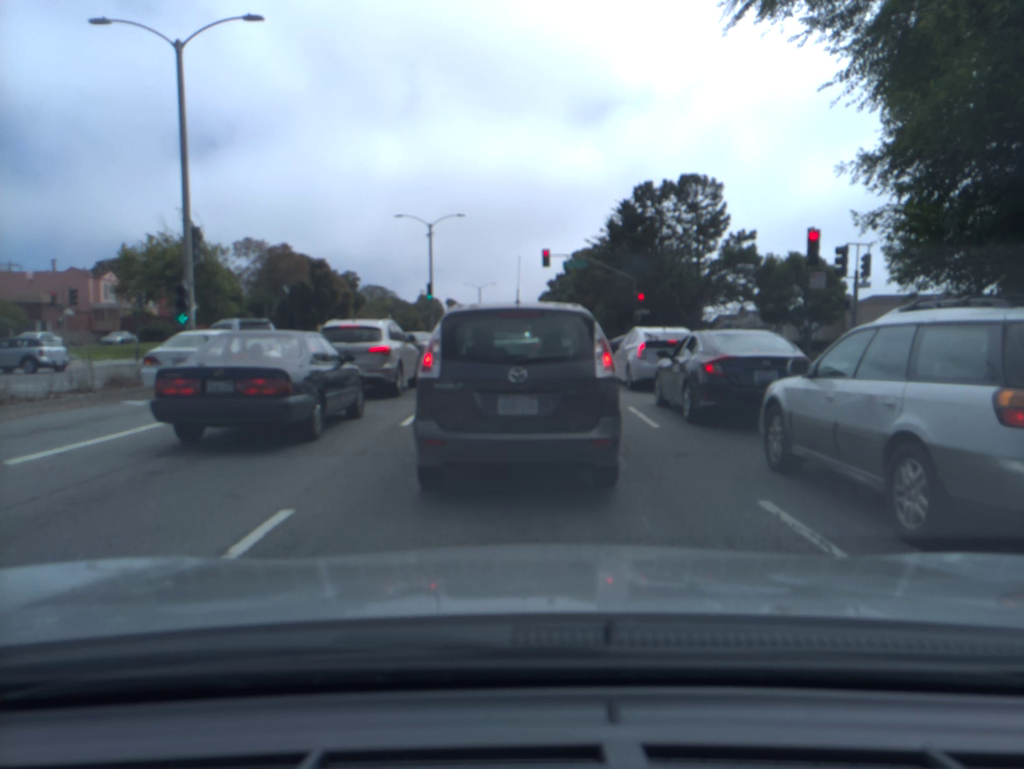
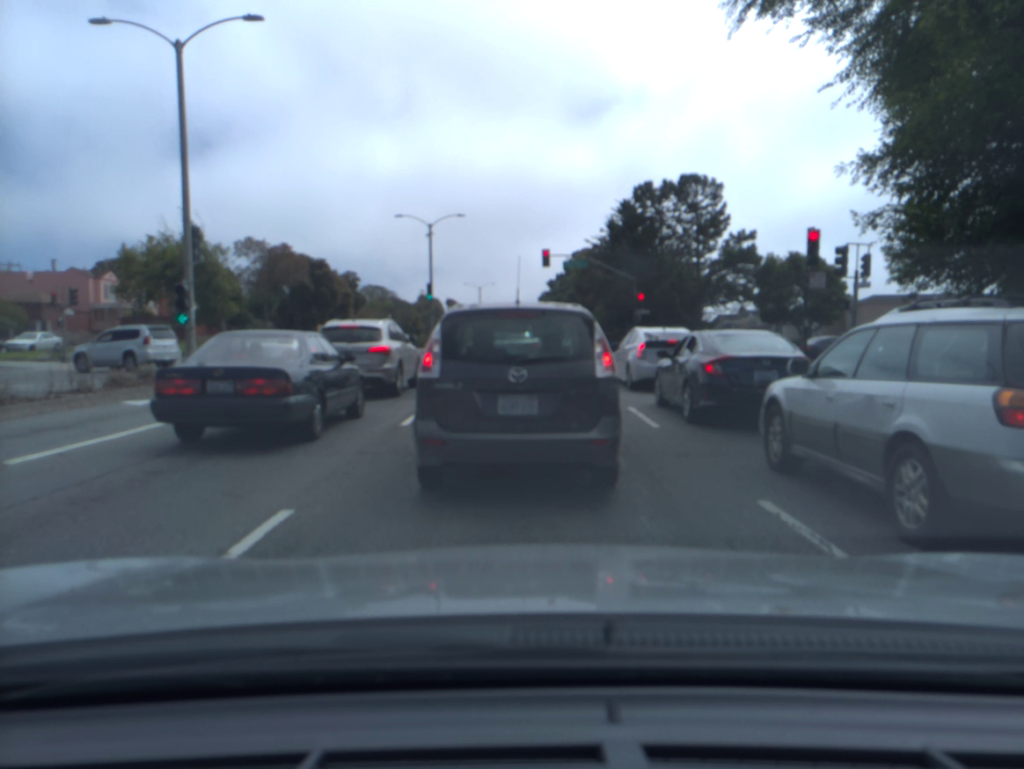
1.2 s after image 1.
(0.0, 0.0) m; 0°
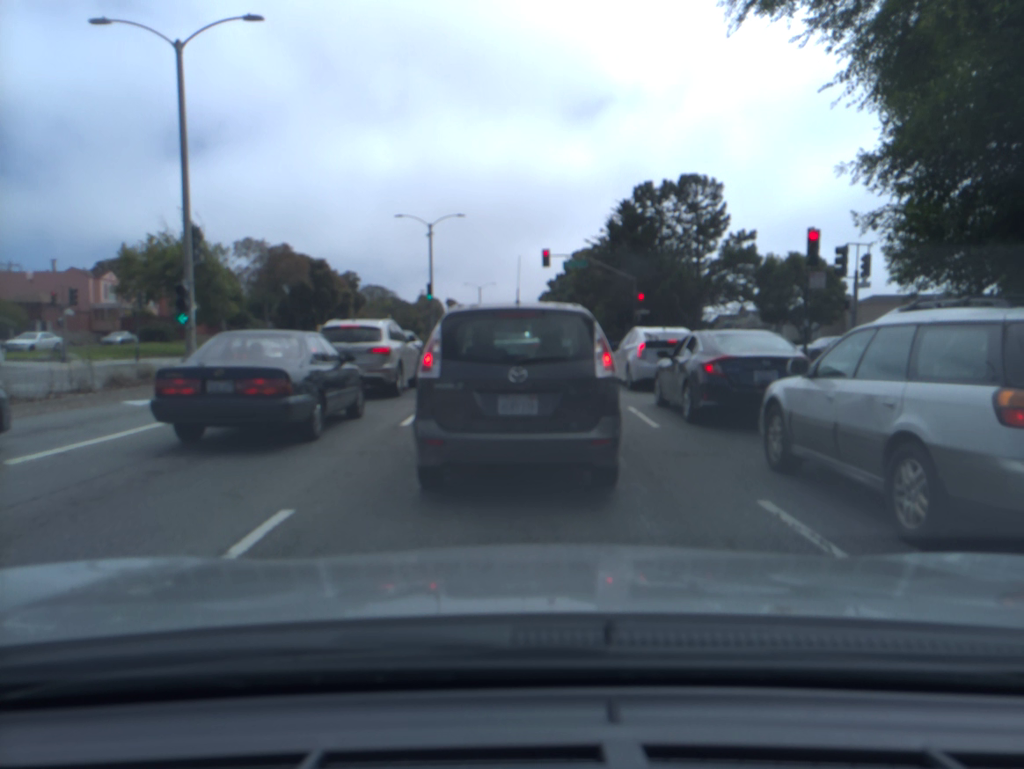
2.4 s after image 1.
(0.0, 0.0) m; 0°
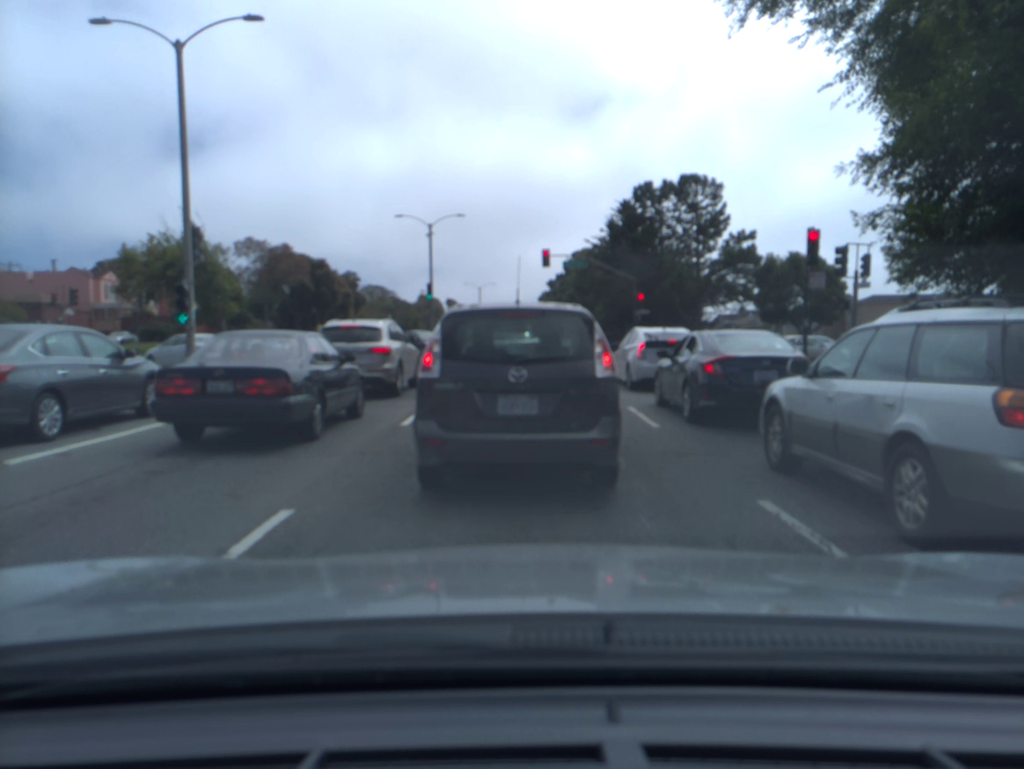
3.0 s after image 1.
(0.0, 0.0) m; 0°
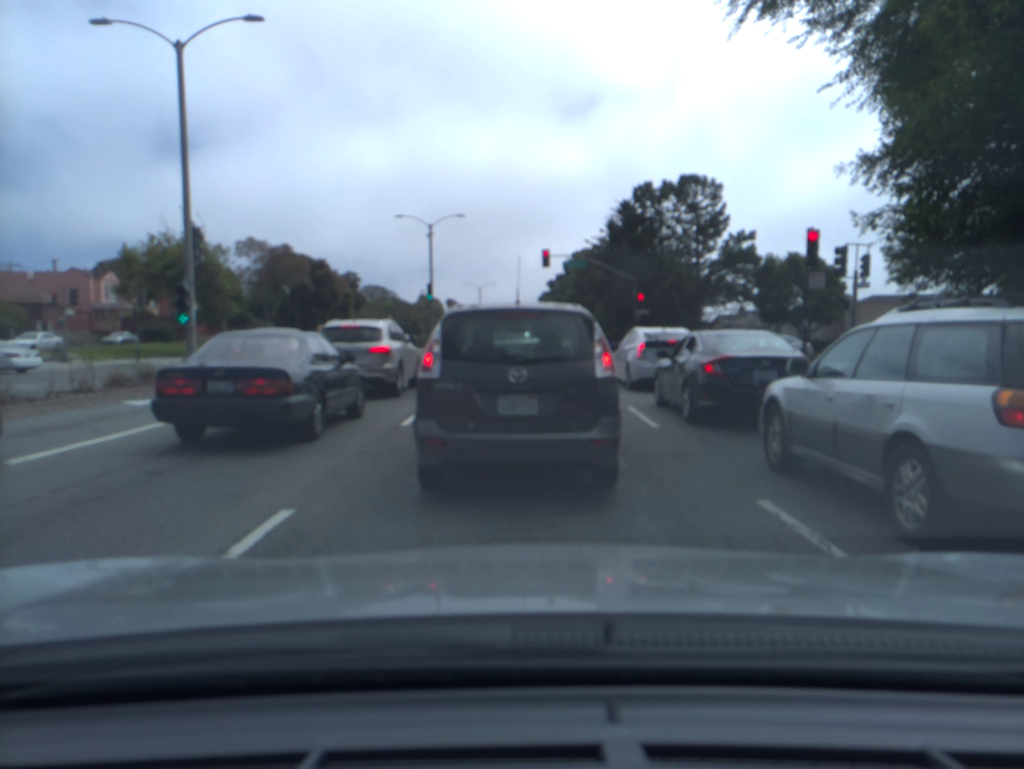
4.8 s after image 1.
(0.0, 0.0) m; 0°
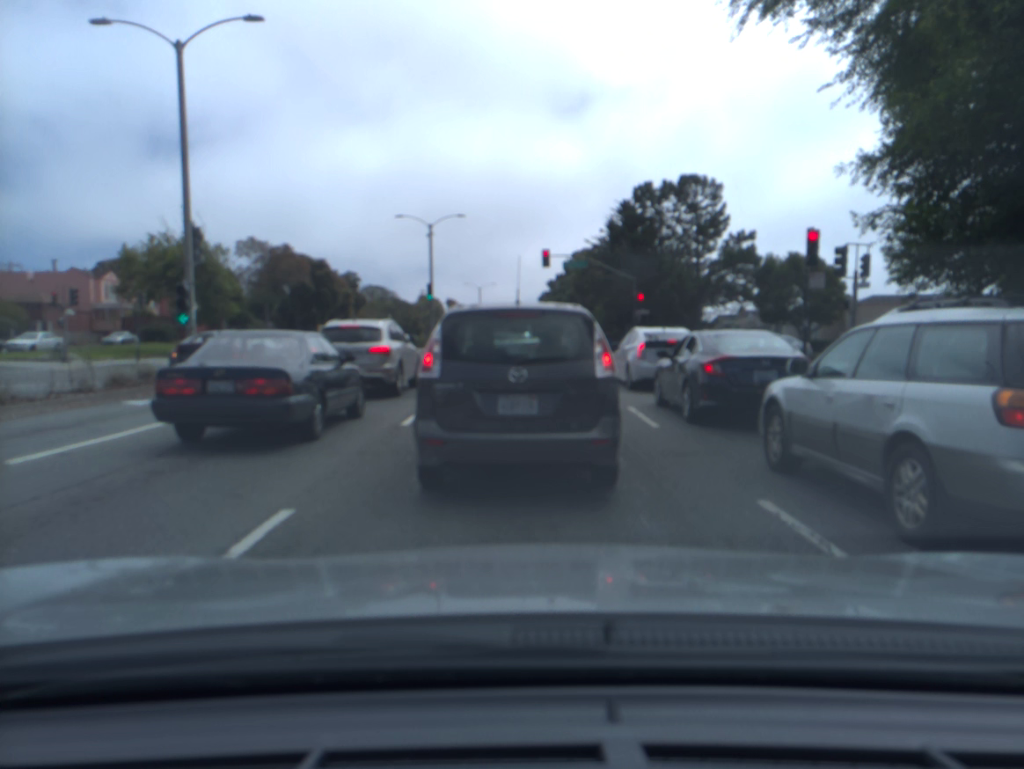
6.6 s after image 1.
(0.0, 0.0) m; 0°
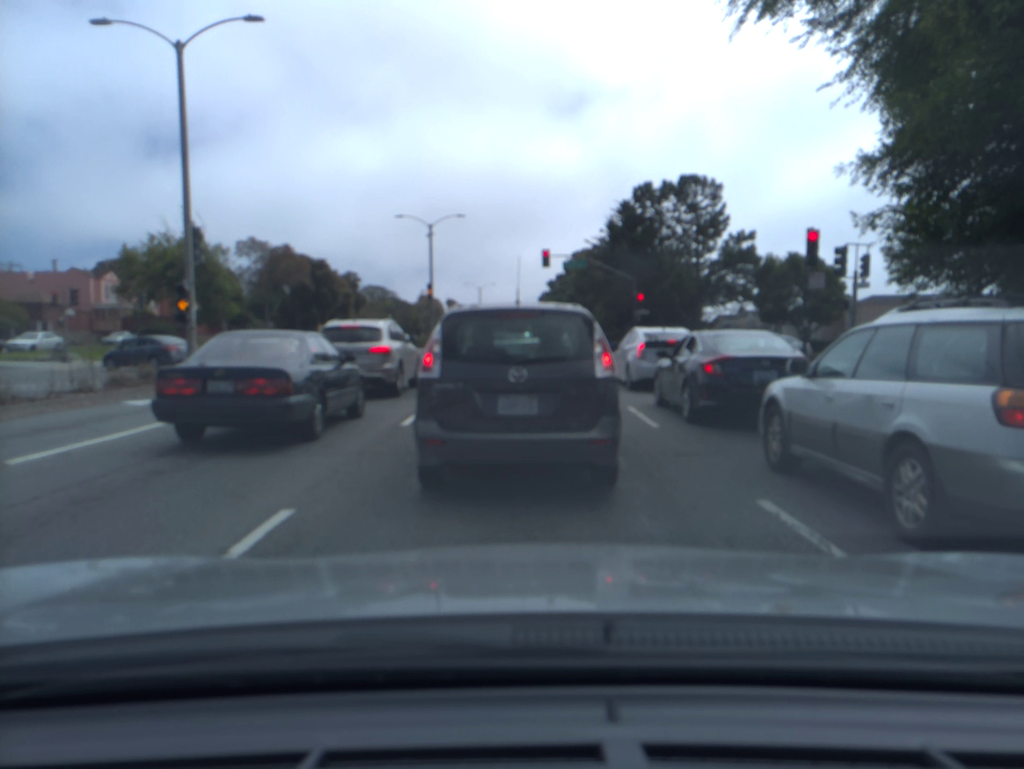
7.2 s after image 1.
(0.0, 0.0) m; 0°
